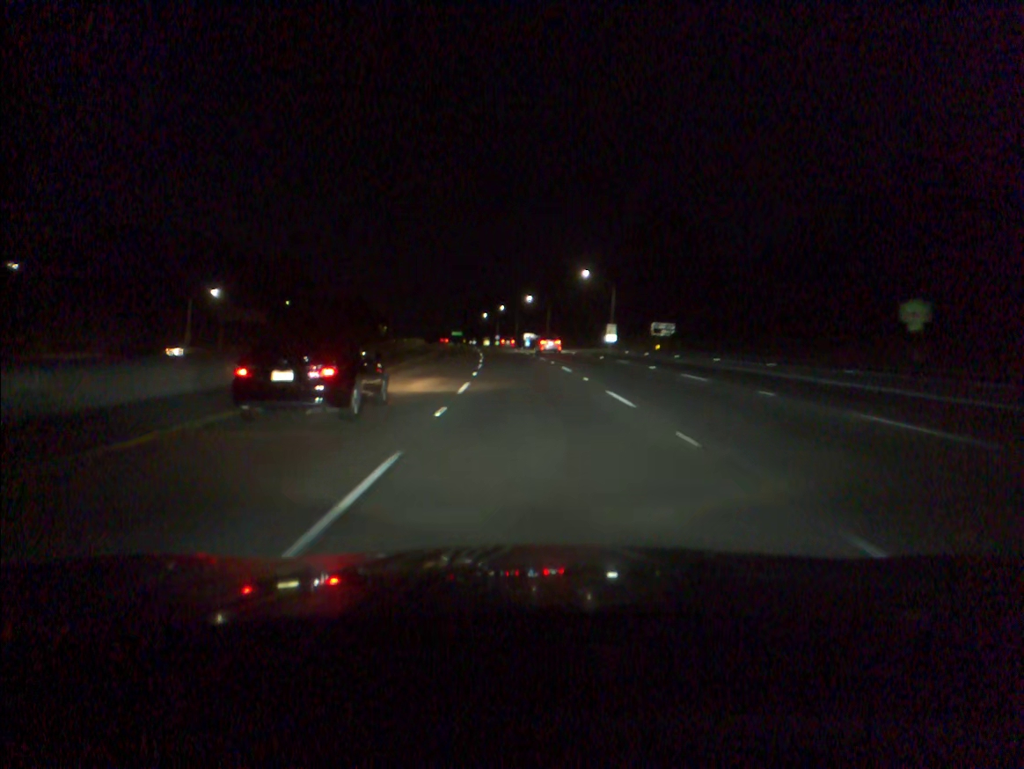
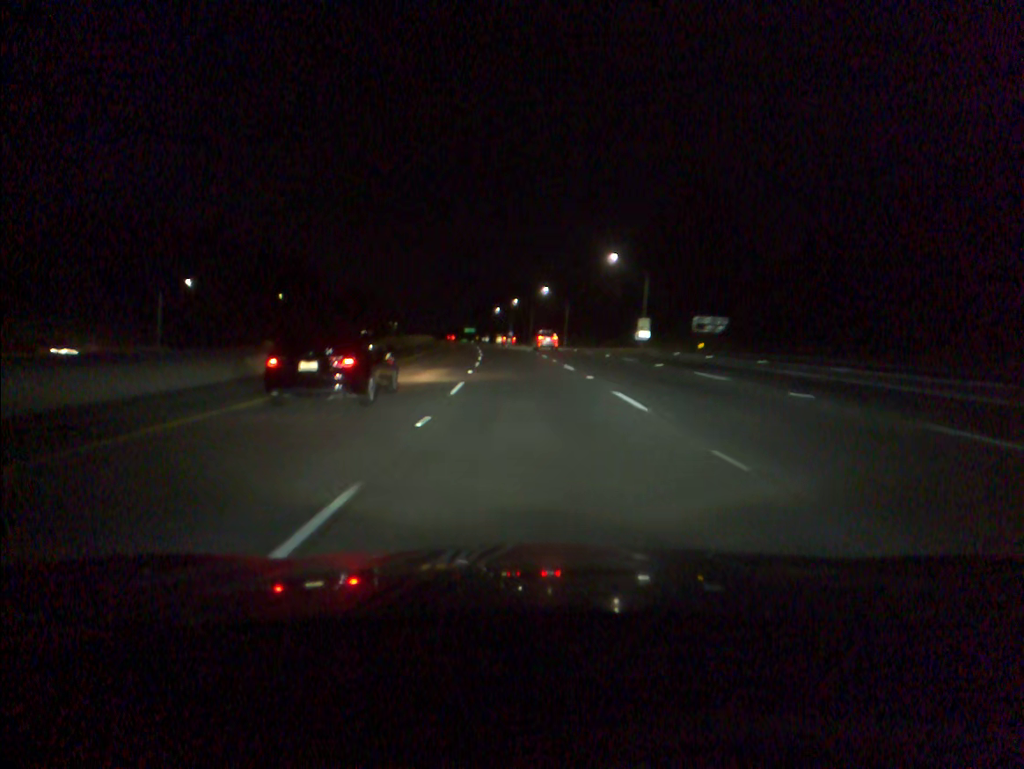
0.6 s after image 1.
(-0.1, +16.7) m; -1°
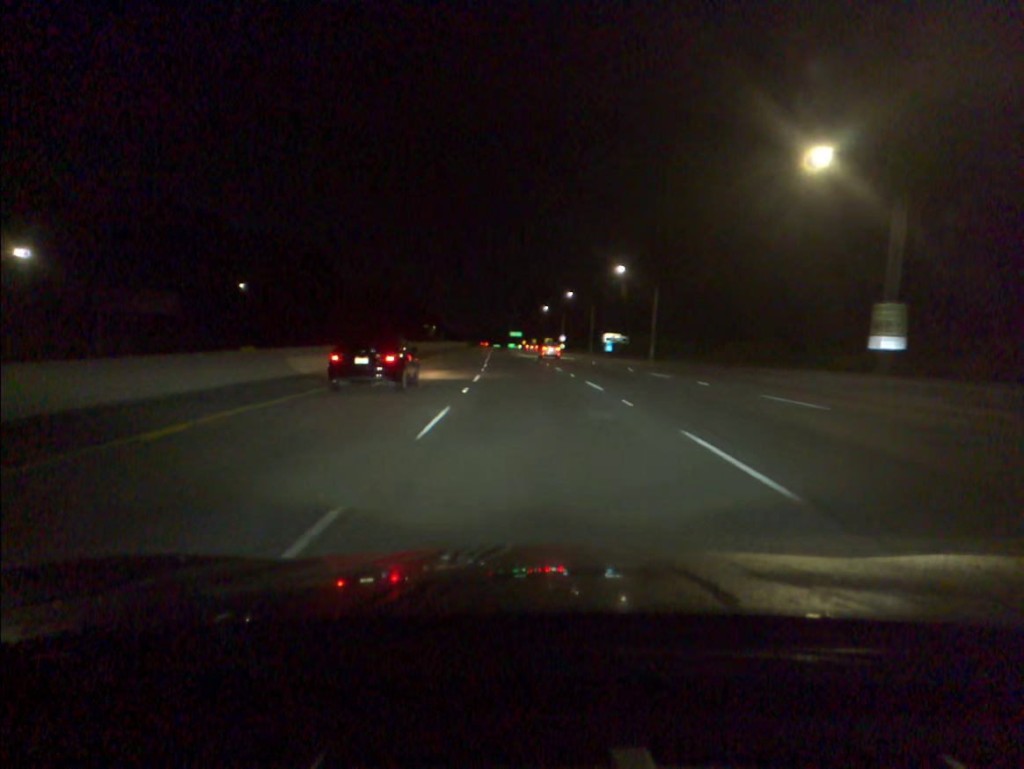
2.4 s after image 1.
(-1.6, +50.3) m; -4°
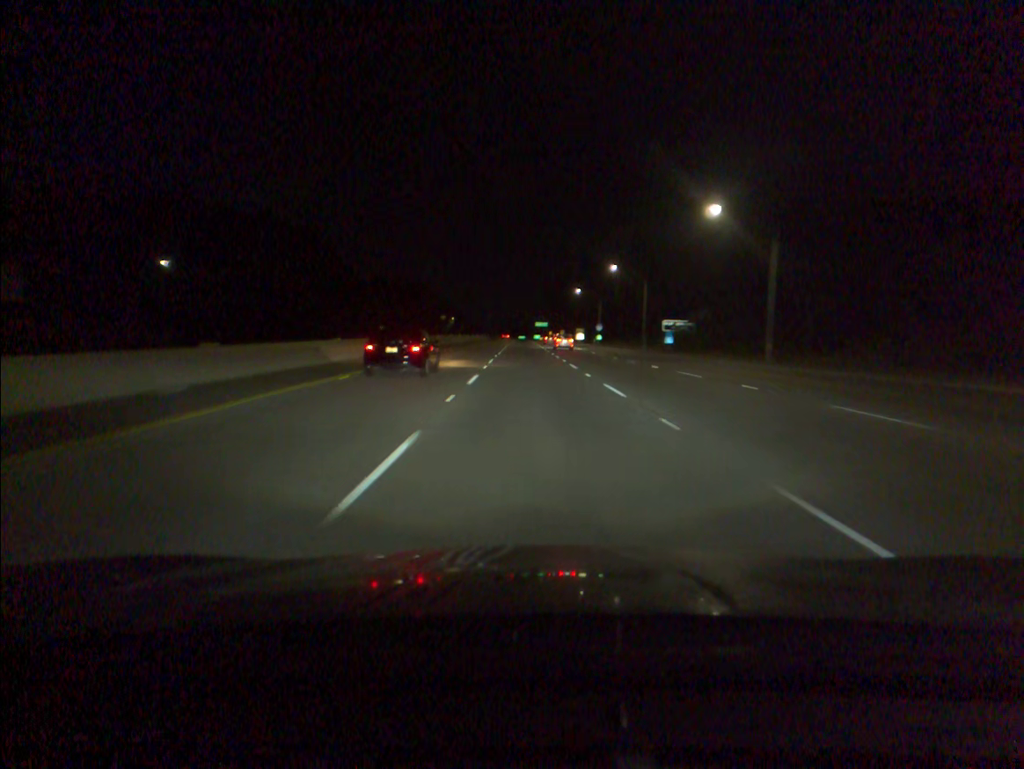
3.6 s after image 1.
(-0.6, +33.7) m; -2°
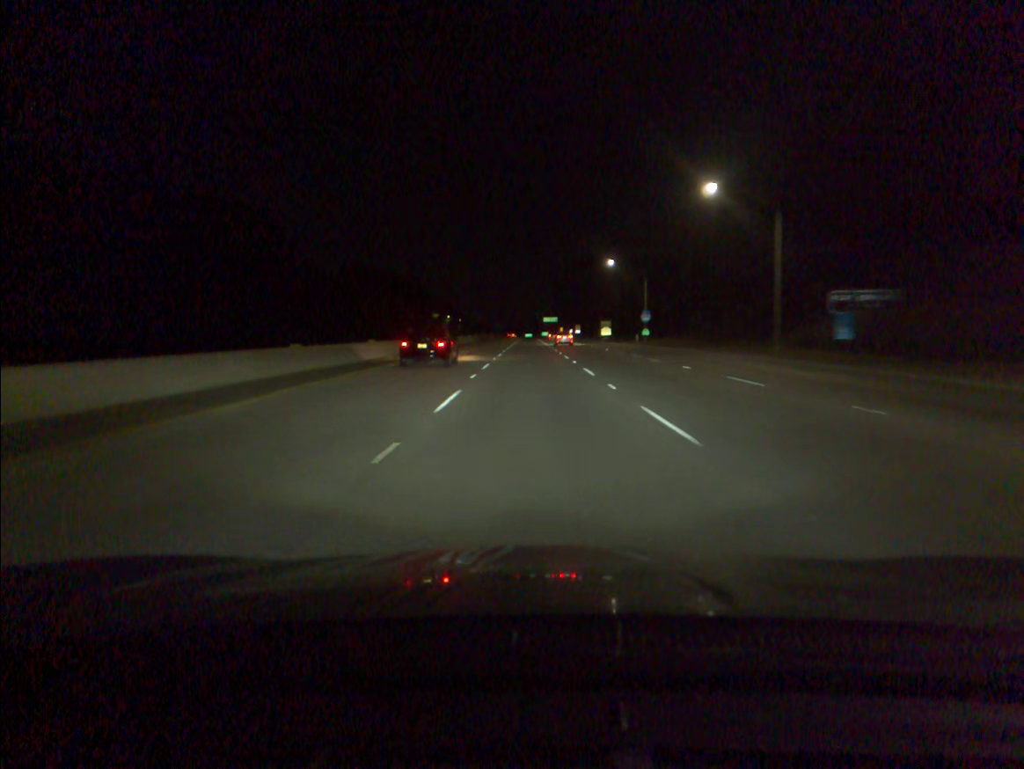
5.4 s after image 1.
(-0.4, +50.8) m; 0°
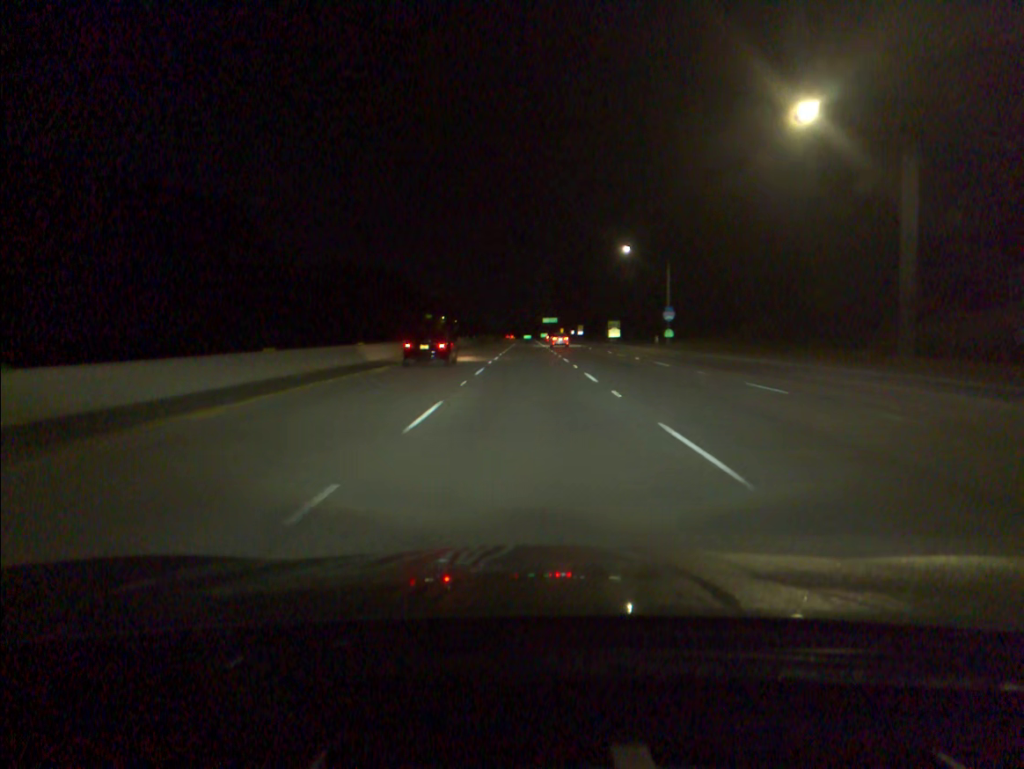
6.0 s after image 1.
(0.0, +16.9) m; 0°
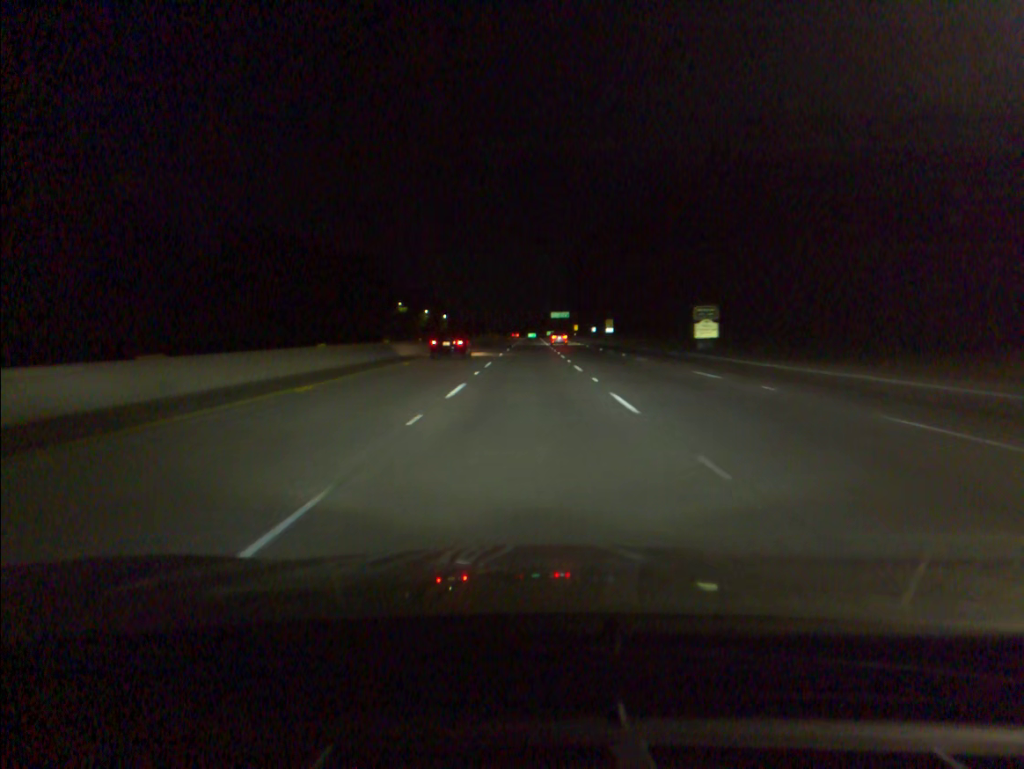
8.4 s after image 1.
(-0.2, +67.2) m; 0°
